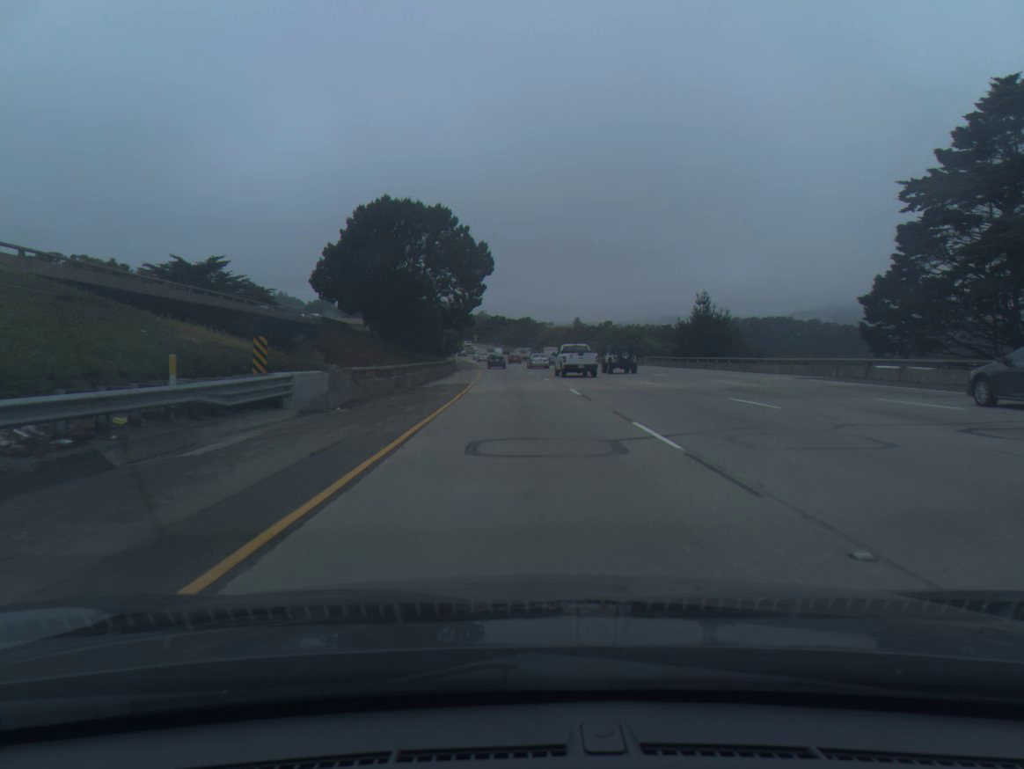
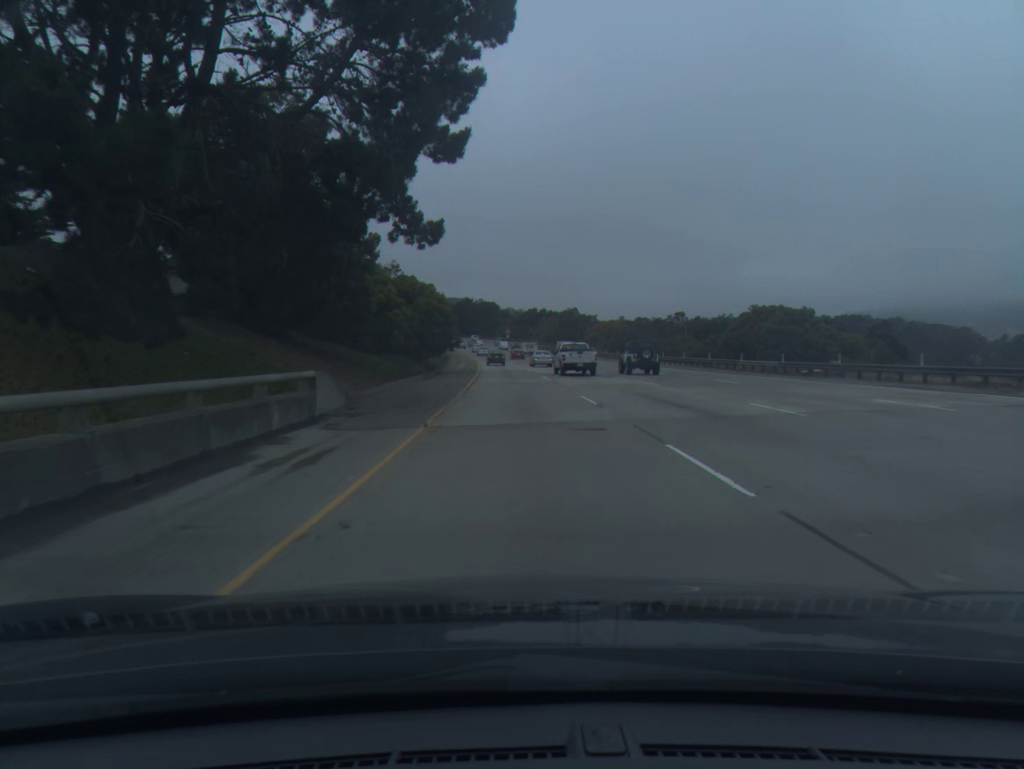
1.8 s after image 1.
(-1.3, +60.8) m; -3°
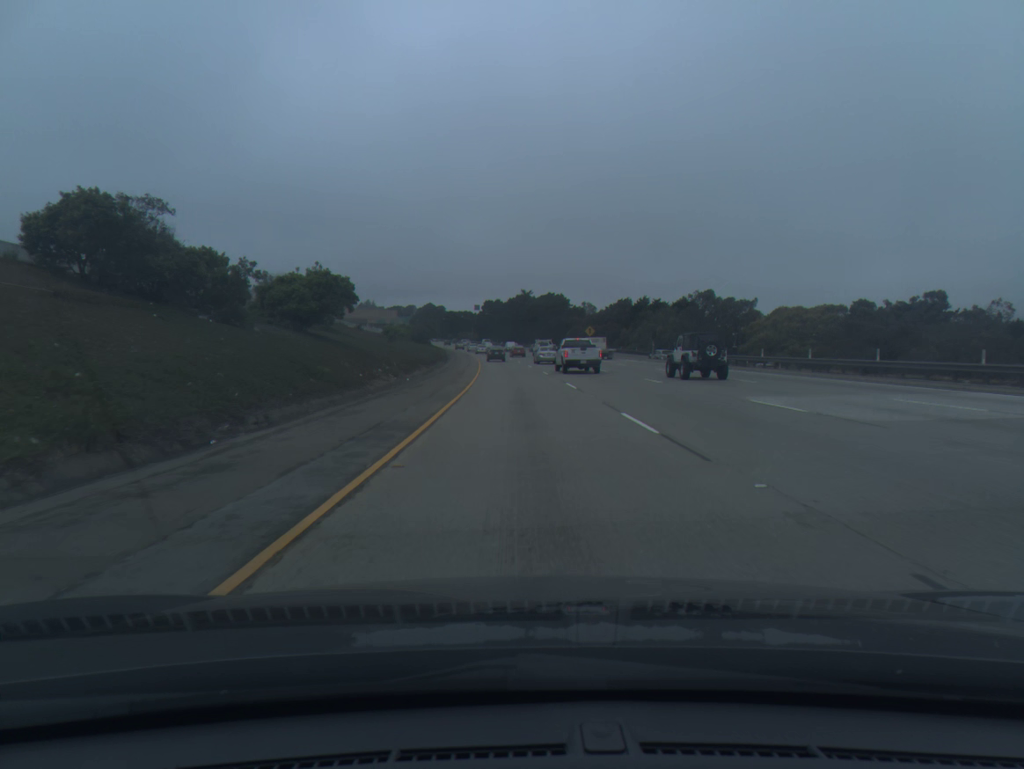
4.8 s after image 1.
(-4.3, +101.5) m; -5°
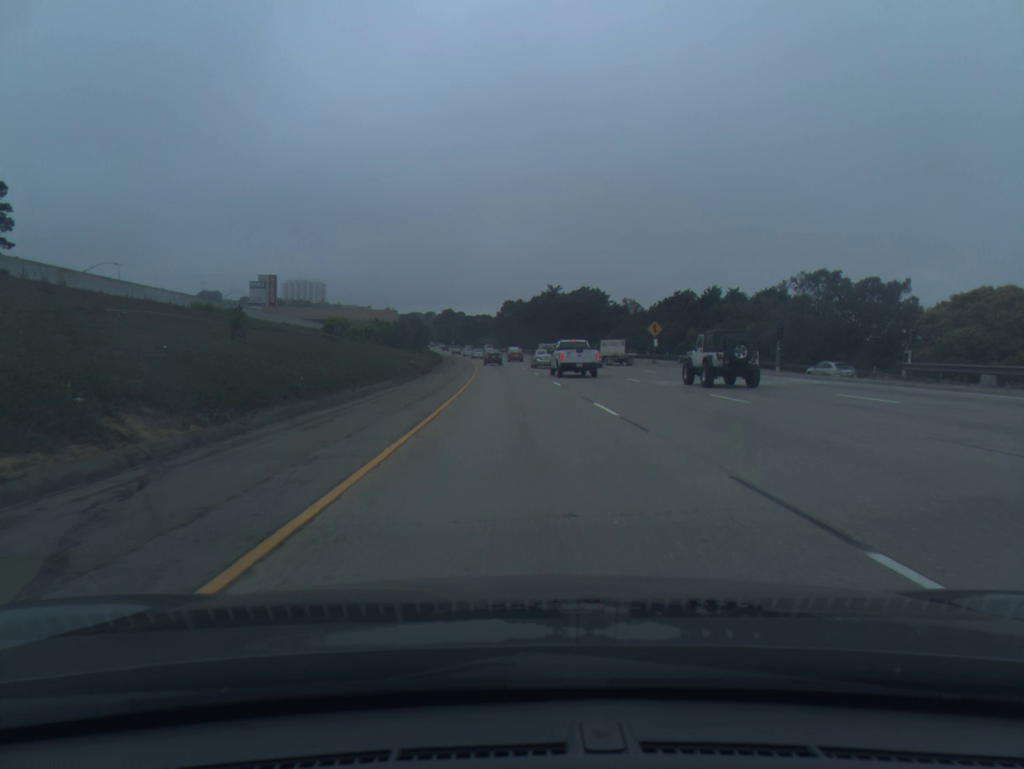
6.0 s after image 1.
(-0.6, +40.5) m; -2°
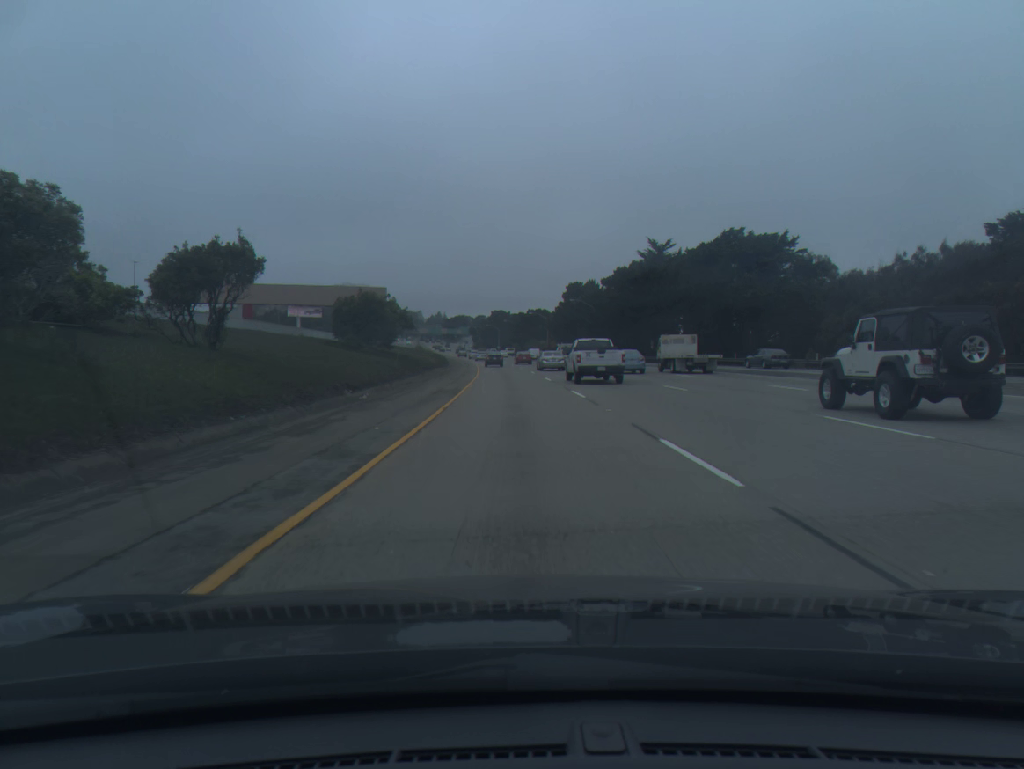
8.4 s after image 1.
(-2.9, +80.8) m; -4°
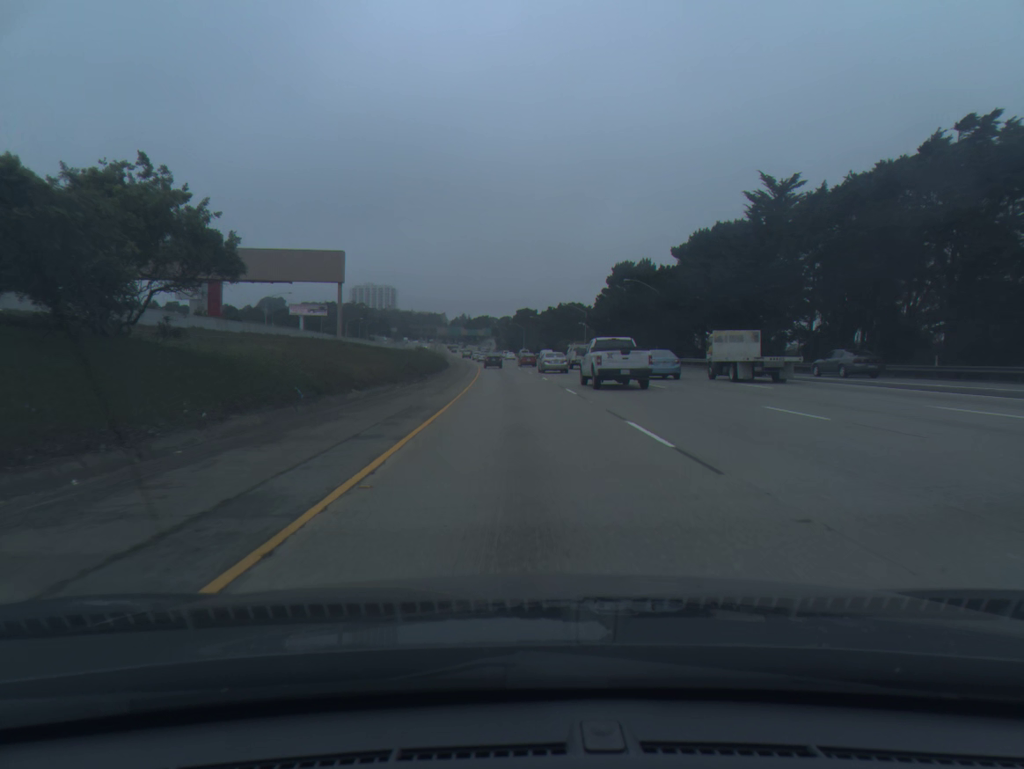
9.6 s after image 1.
(-0.7, +40.4) m; -2°
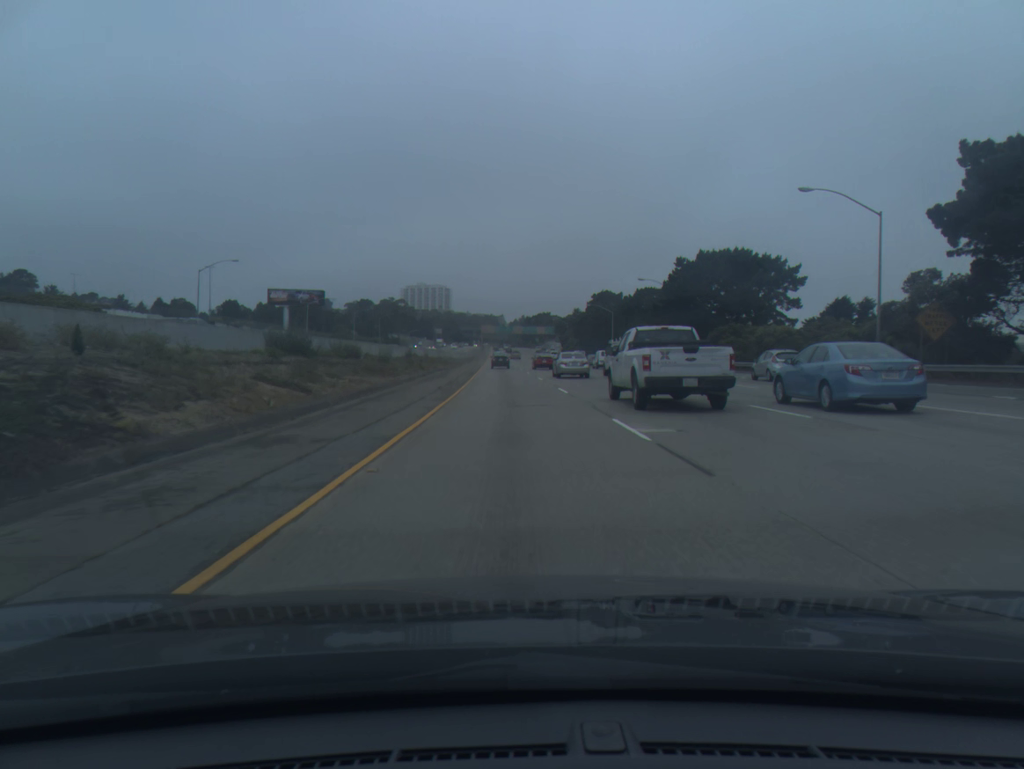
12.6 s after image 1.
(-3.9, +101.0) m; -4°
